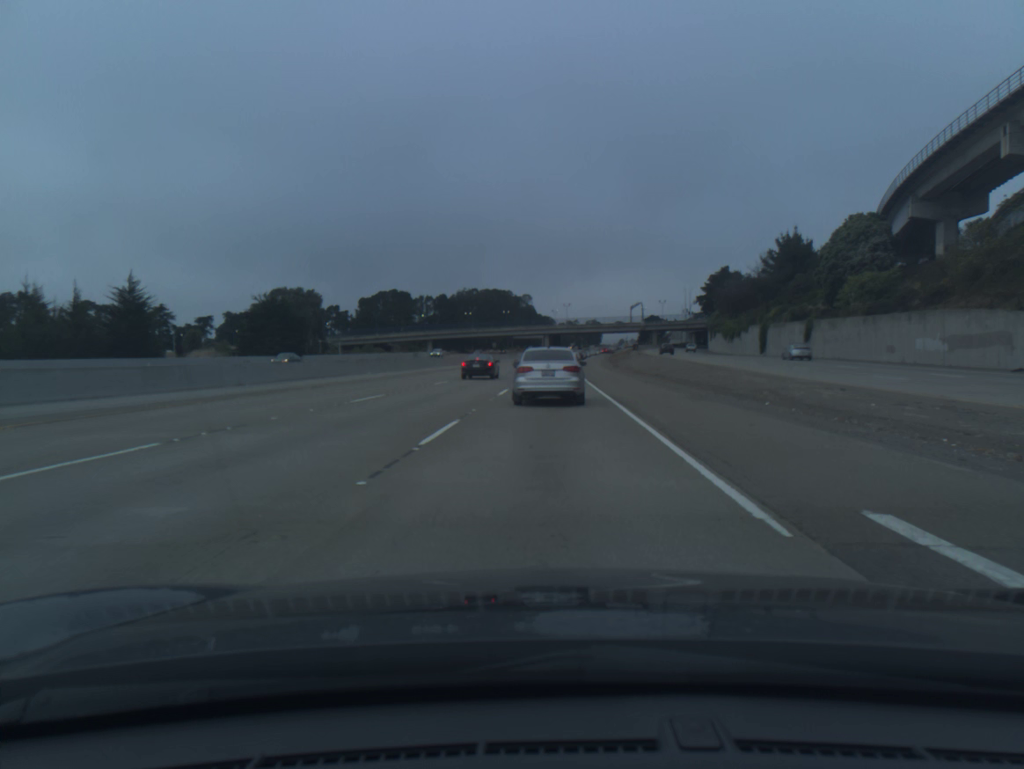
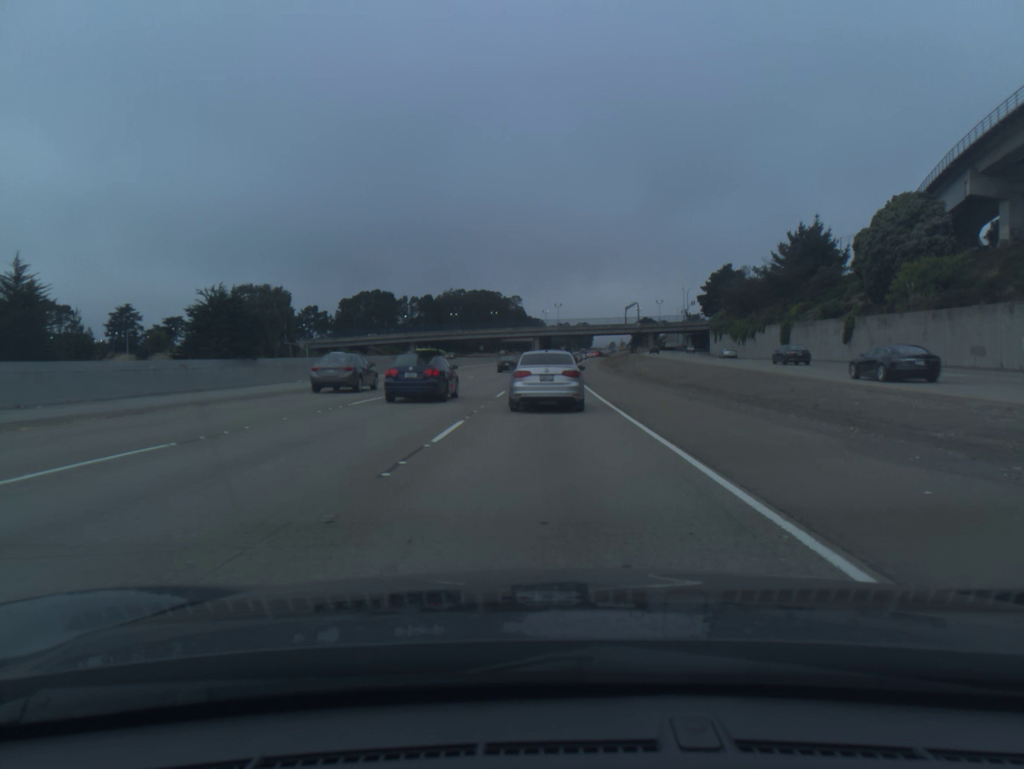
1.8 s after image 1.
(+0.1, +13.7) m; +1°
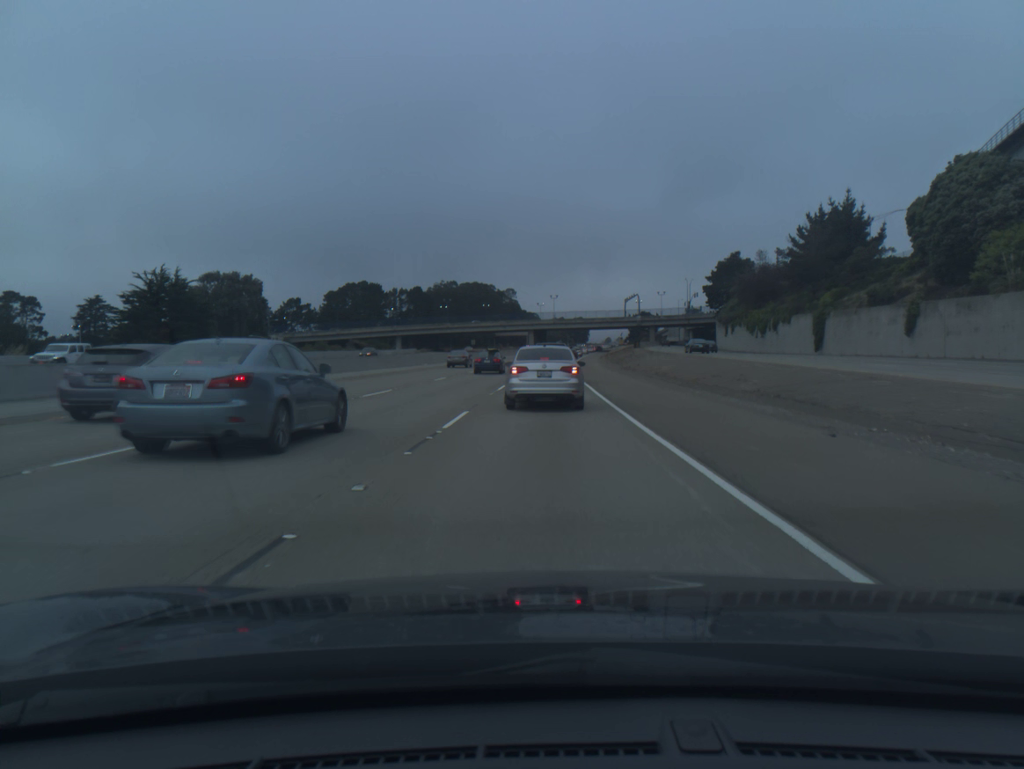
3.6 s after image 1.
(+0.1, +13.0) m; 0°
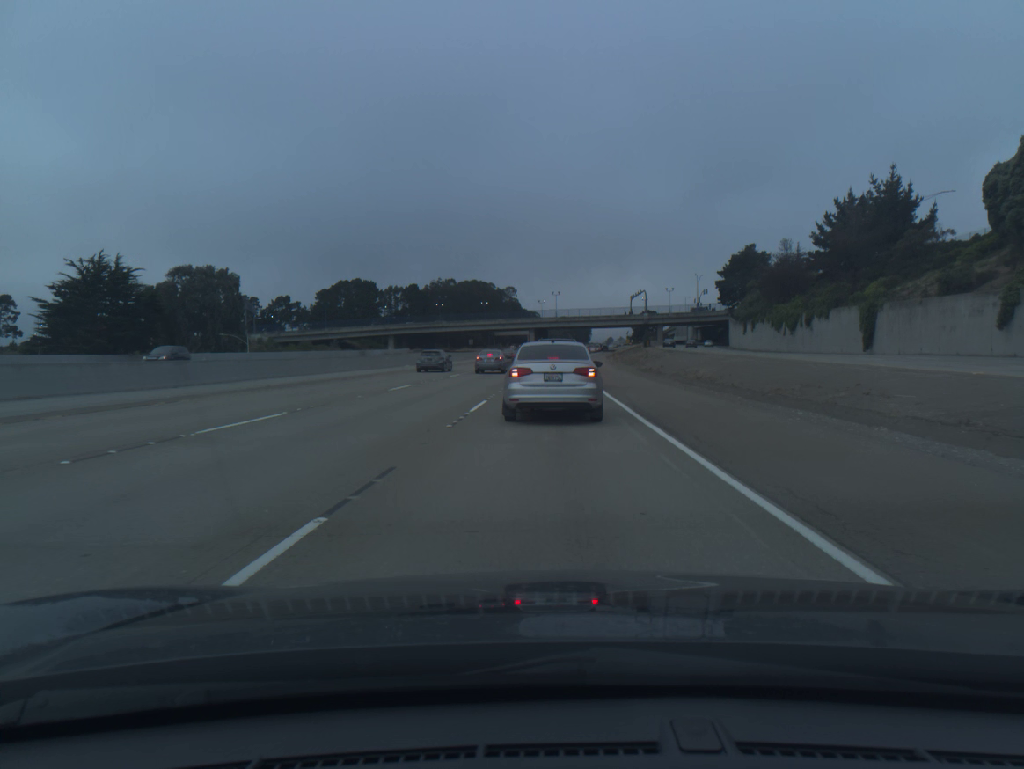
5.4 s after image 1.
(0.0, +11.4) m; 0°
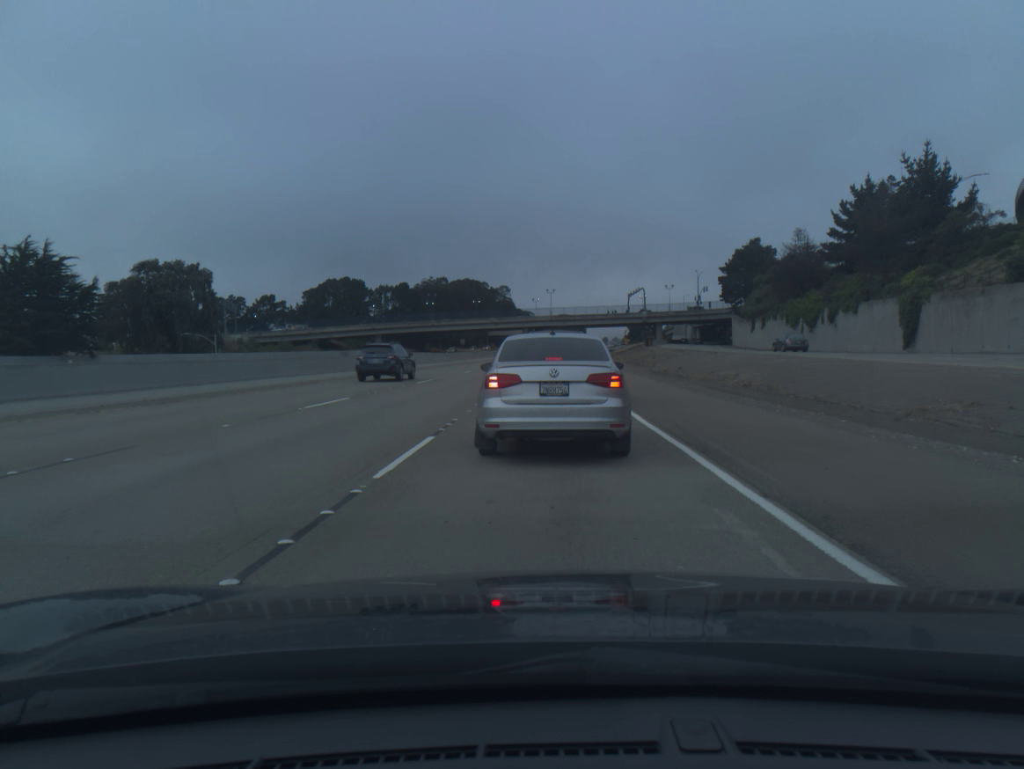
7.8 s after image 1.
(0.0, +9.0) m; 0°
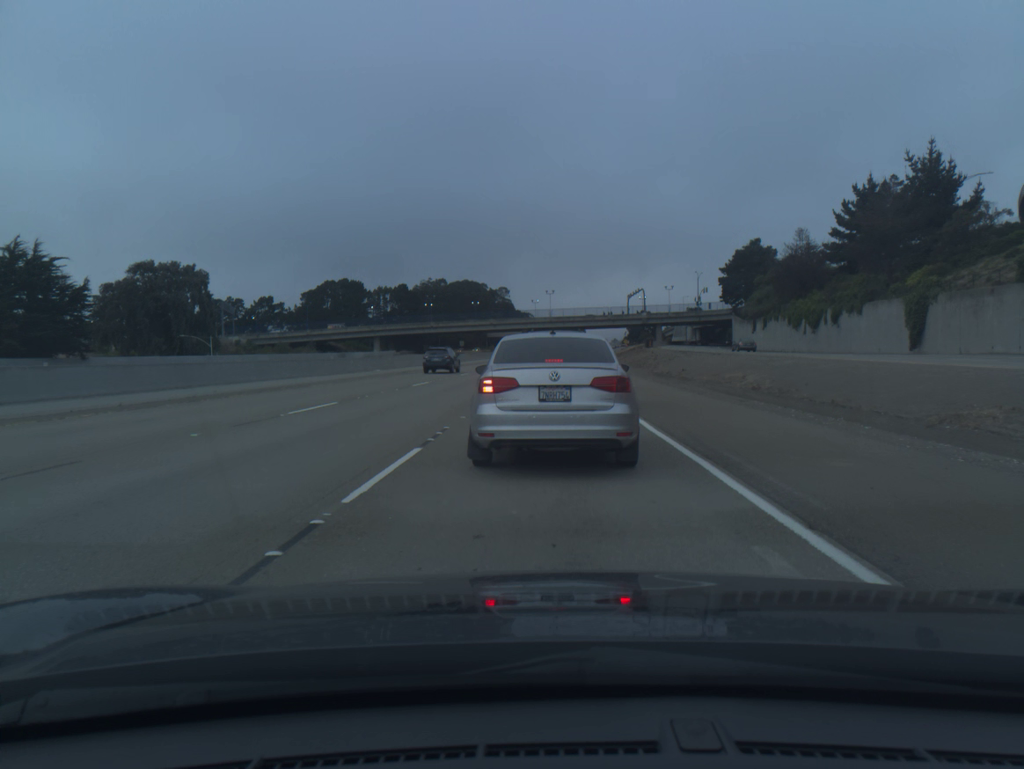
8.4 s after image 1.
(0.0, +1.2) m; 0°
